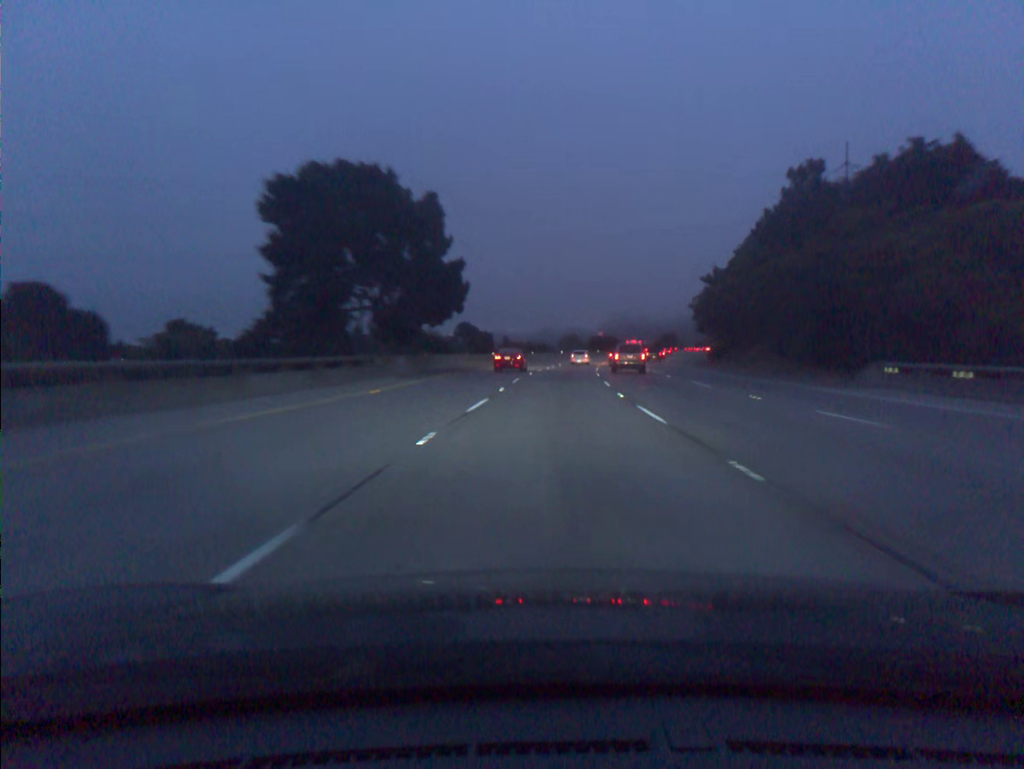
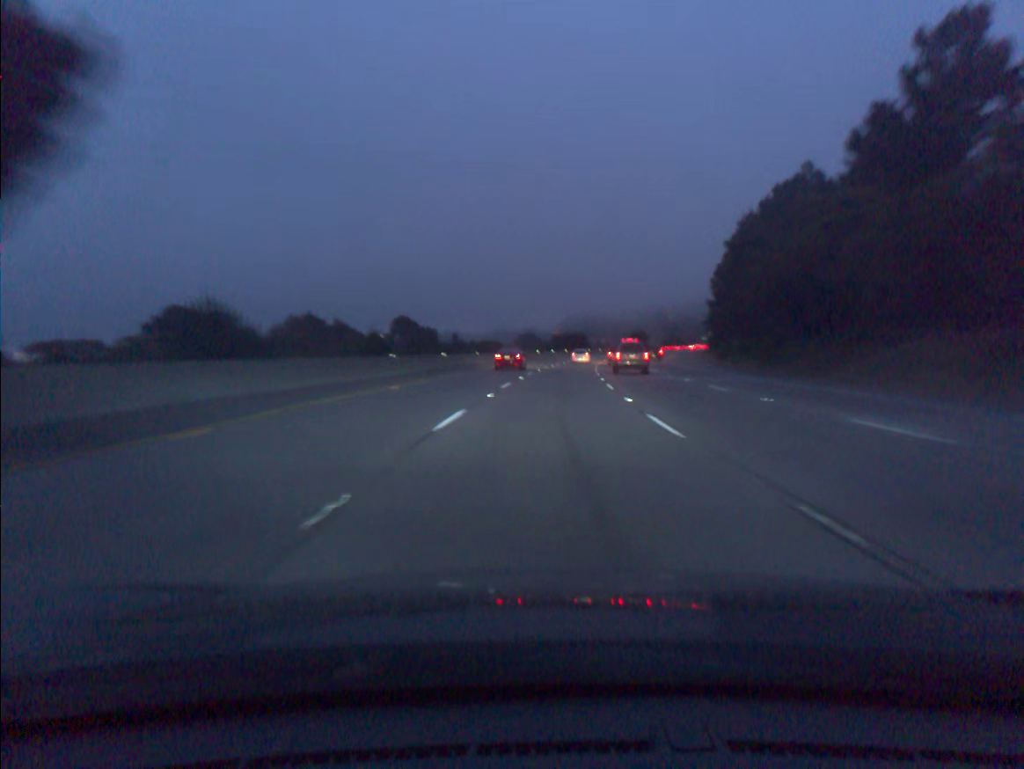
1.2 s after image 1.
(+1.0, +37.1) m; +3°
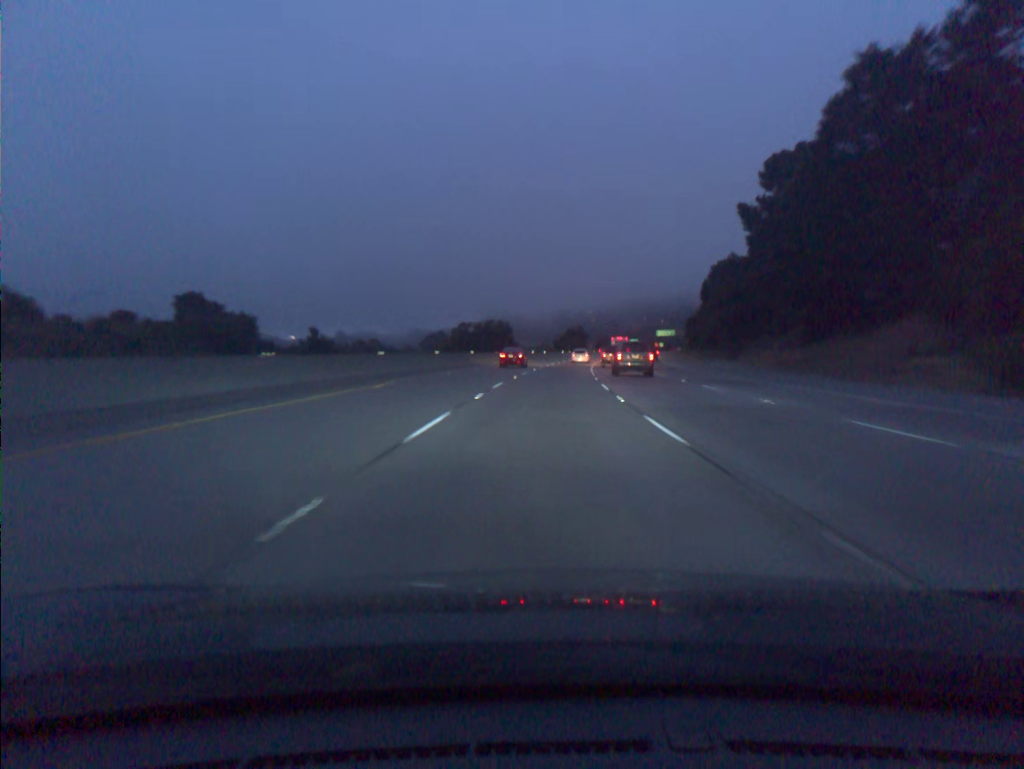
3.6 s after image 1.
(+4.0, +74.1) m; +6°
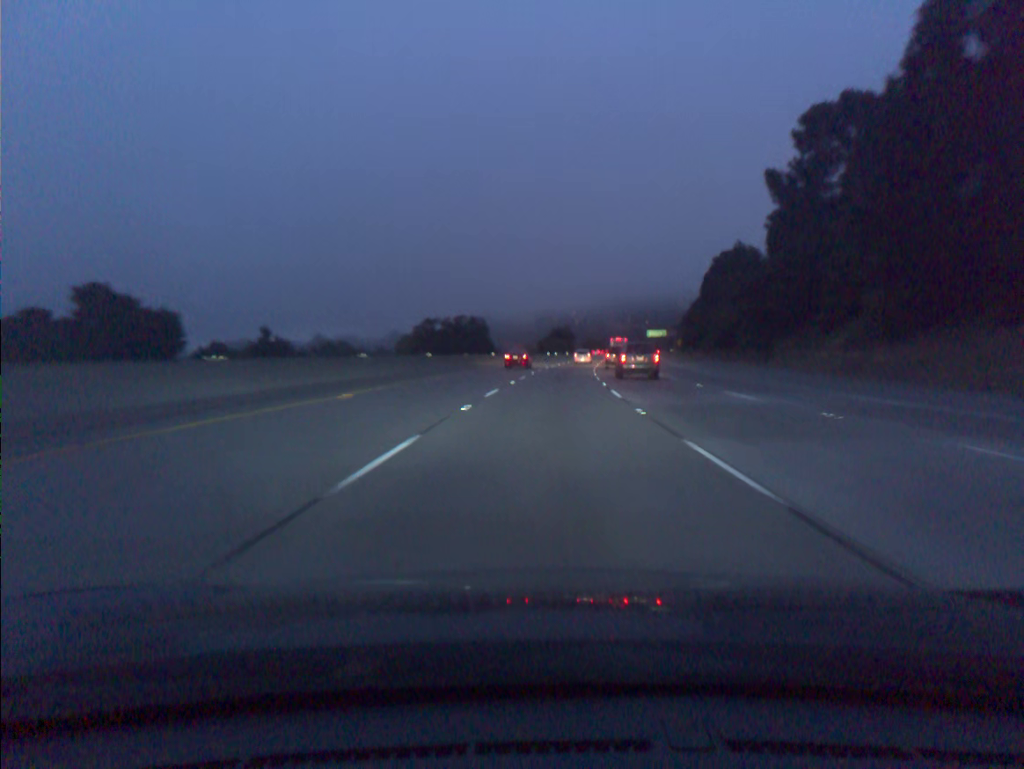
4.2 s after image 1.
(+0.2, +18.6) m; +1°
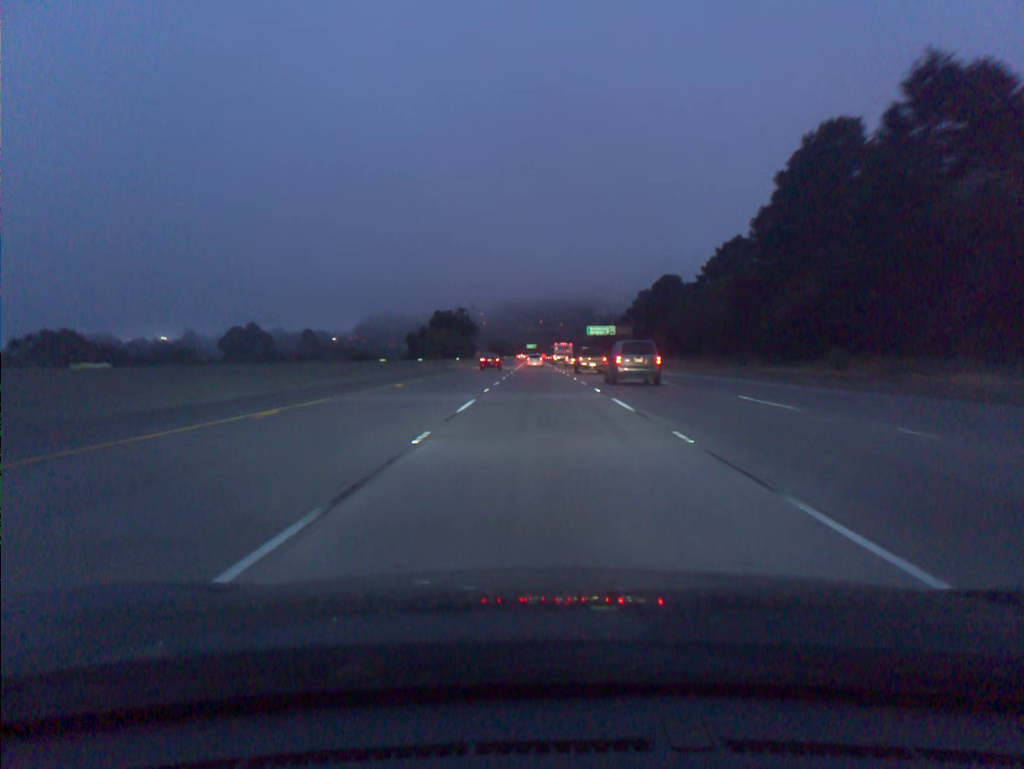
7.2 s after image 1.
(+5.6, +92.3) m; +7°
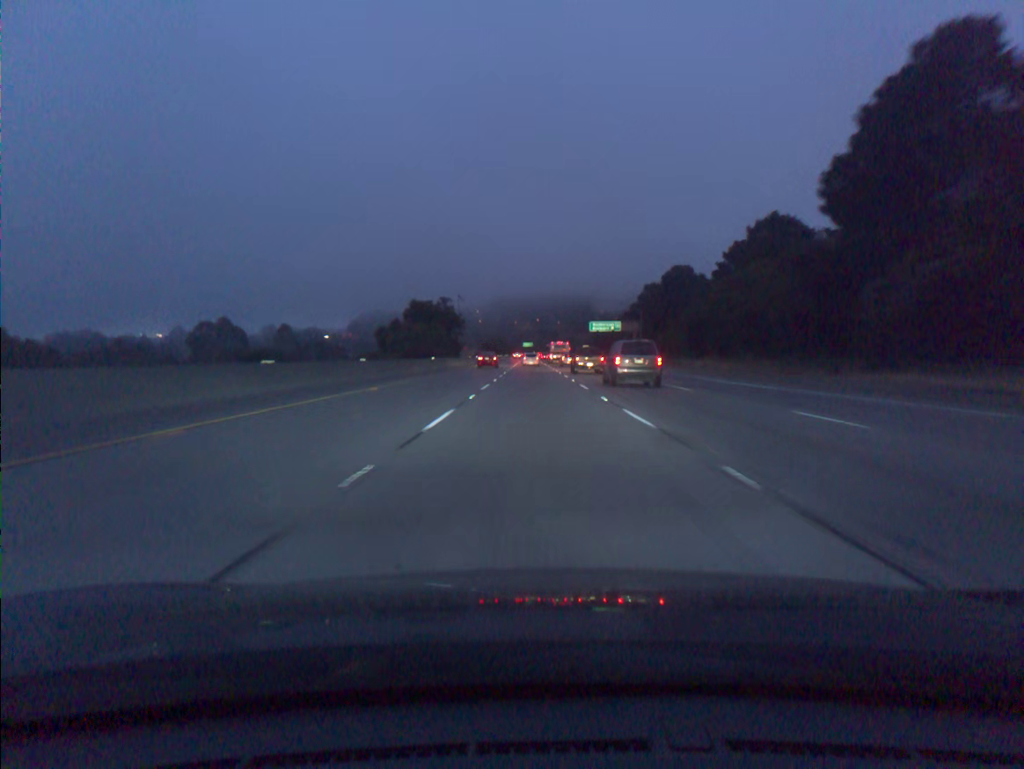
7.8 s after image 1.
(+0.1, +18.5) m; 0°
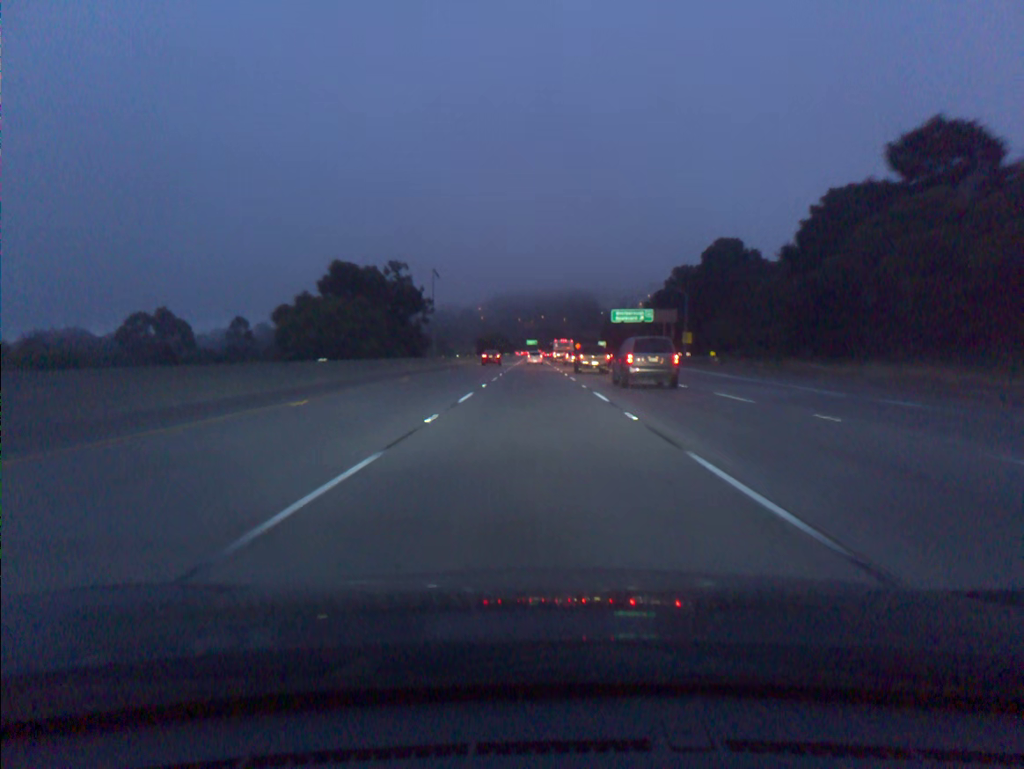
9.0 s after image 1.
(-0.1, +37.1) m; 0°
